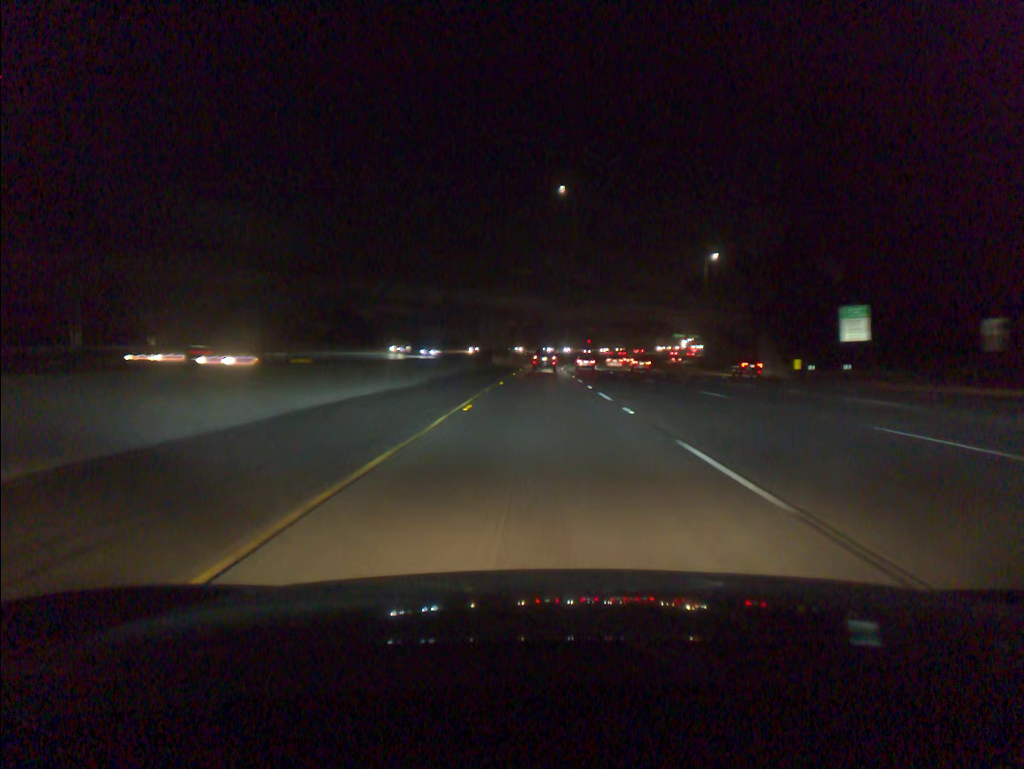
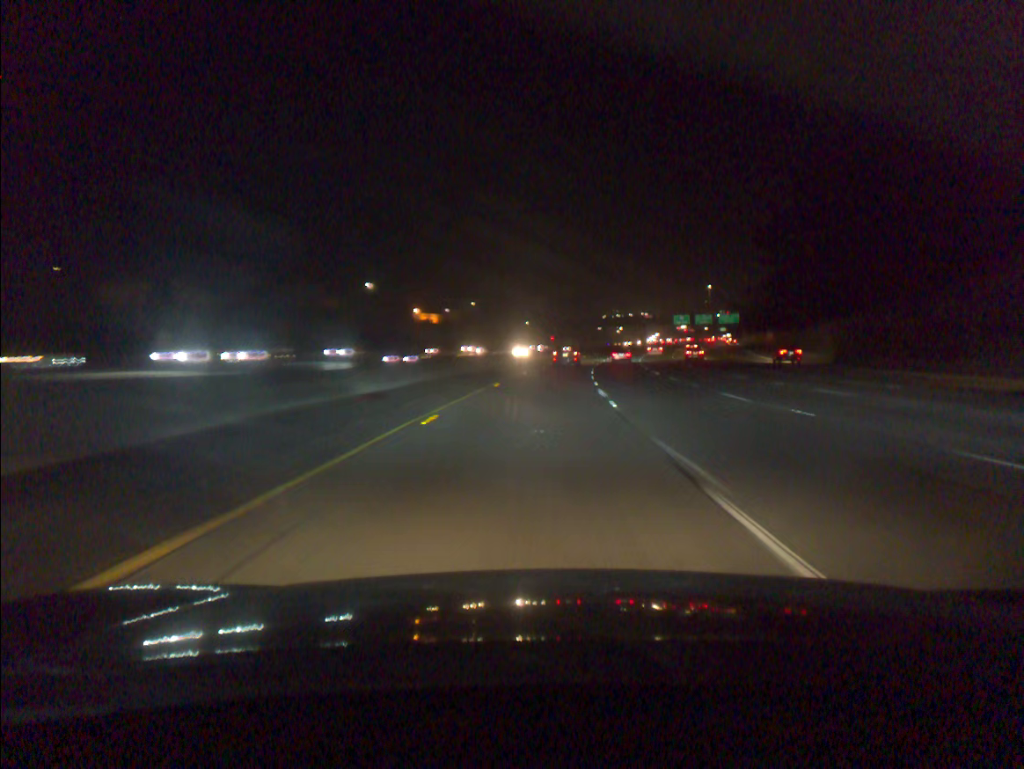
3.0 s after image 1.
(+1.4, +91.1) m; +3°
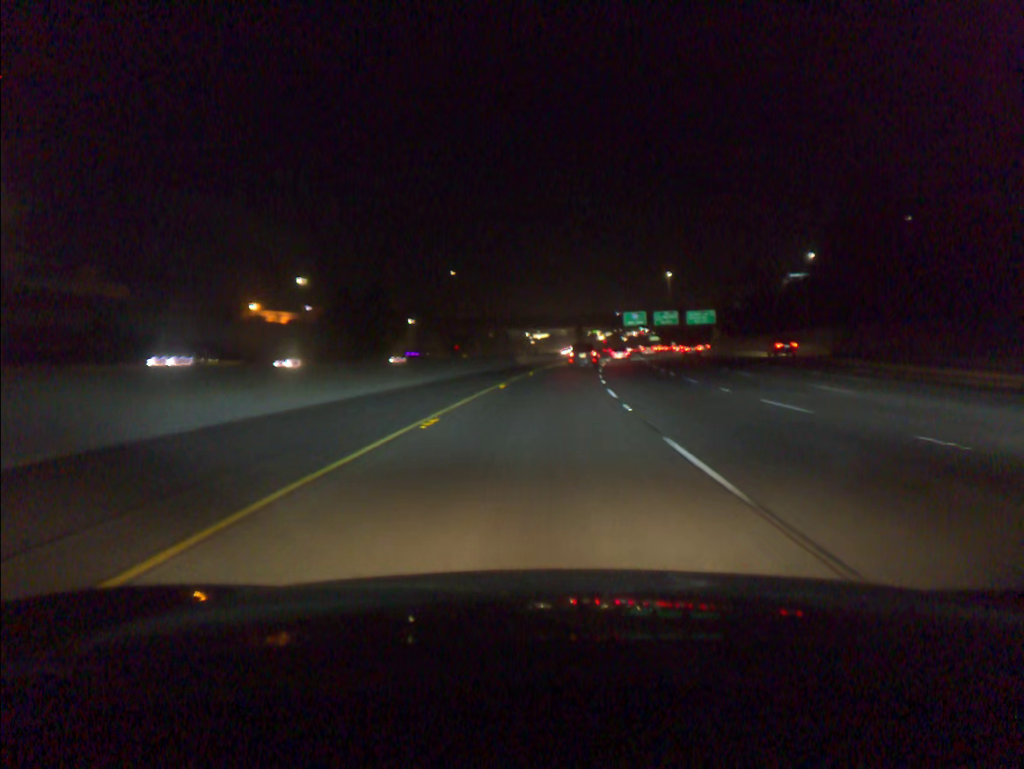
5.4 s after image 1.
(+3.8, +73.2) m; +6°
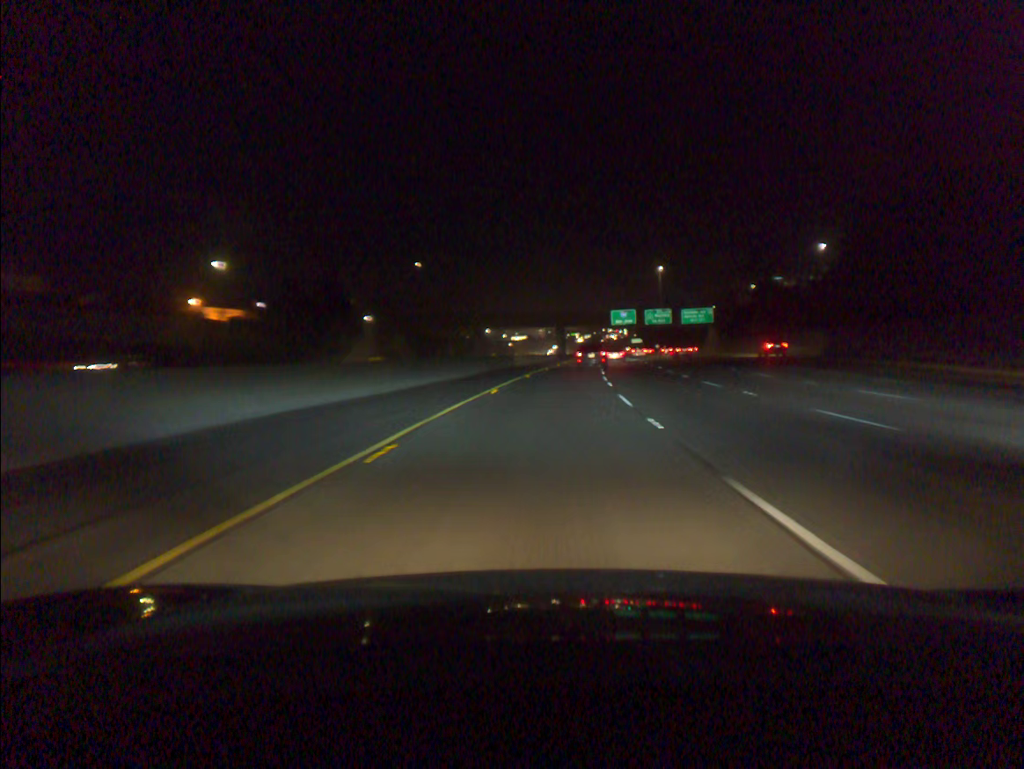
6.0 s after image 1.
(+0.3, +18.5) m; +2°
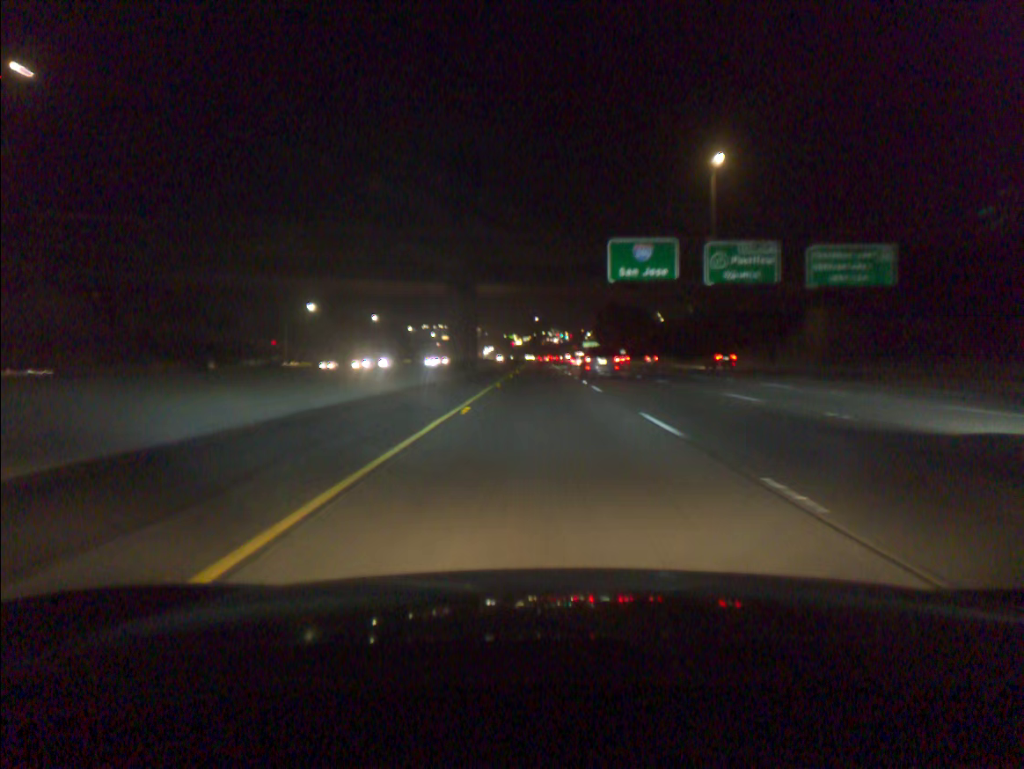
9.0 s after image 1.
(+5.2, +94.3) m; +5°
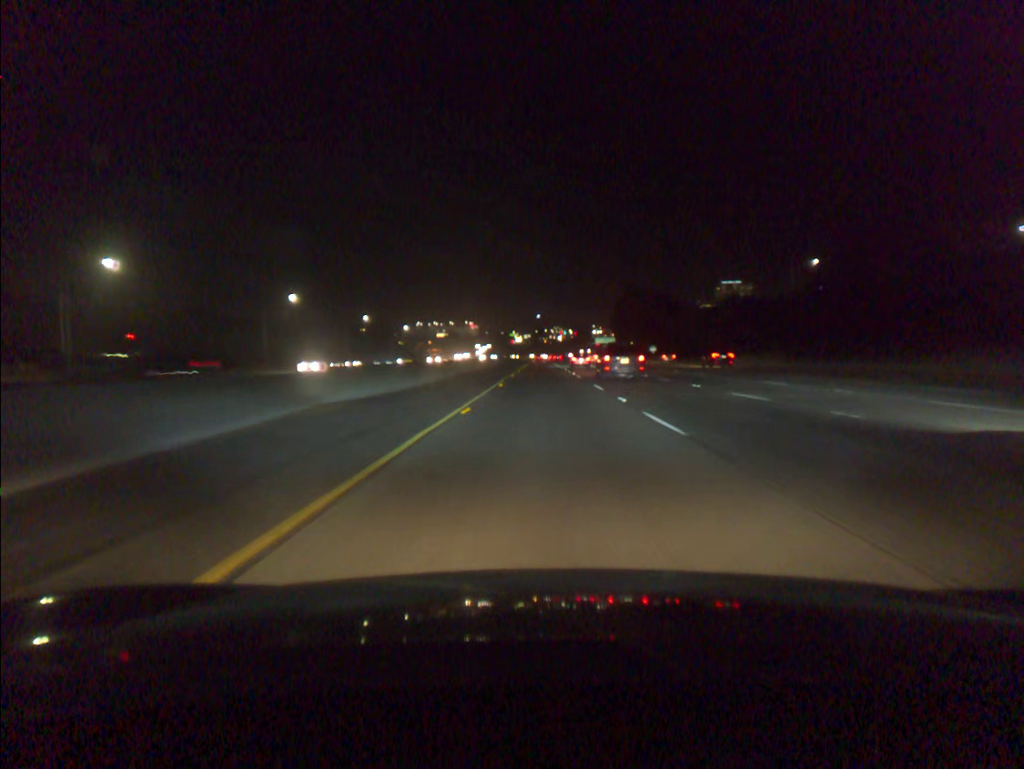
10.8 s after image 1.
(-0.2, +58.7) m; 0°
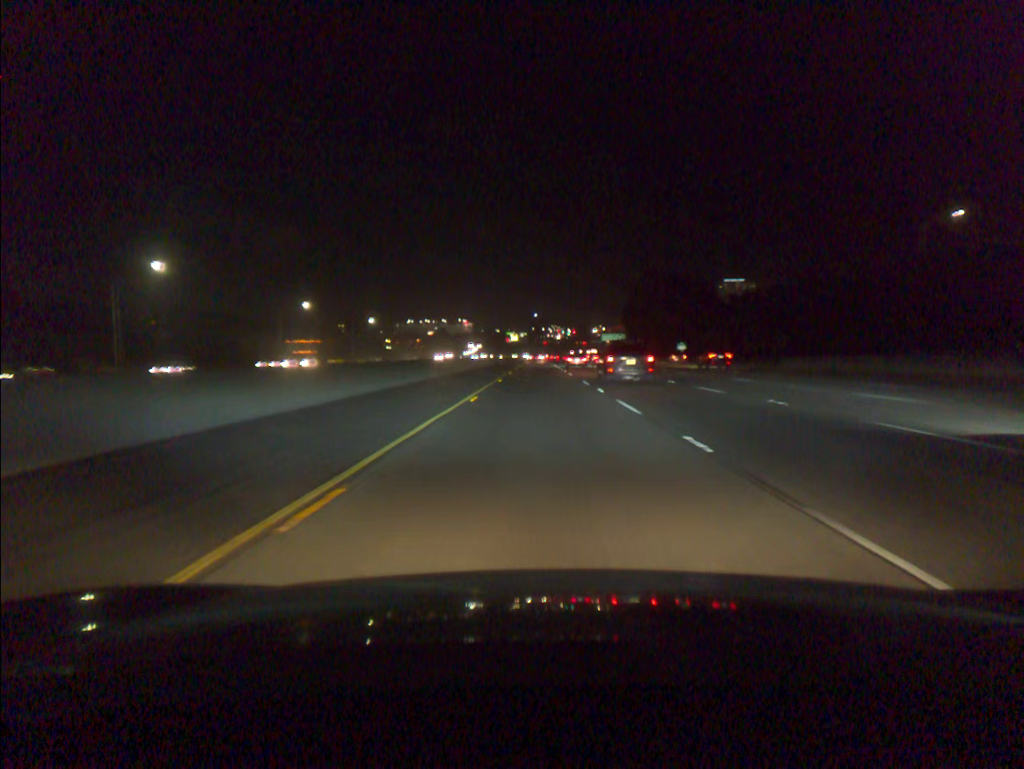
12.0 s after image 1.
(+0.1, +39.8) m; 0°
